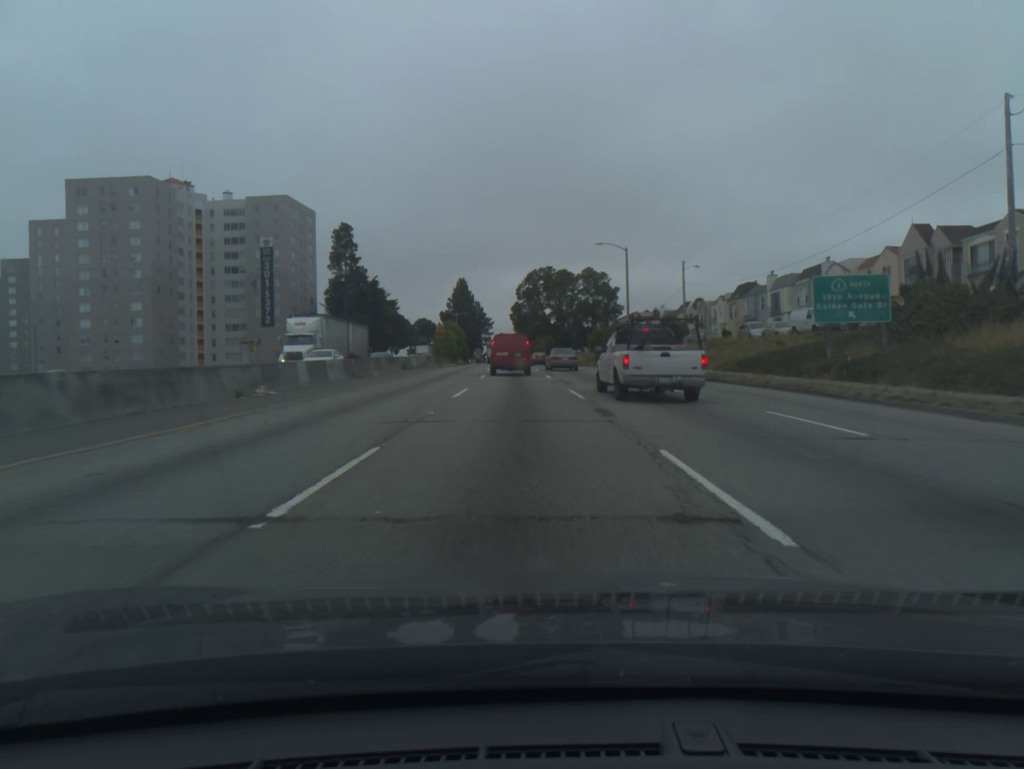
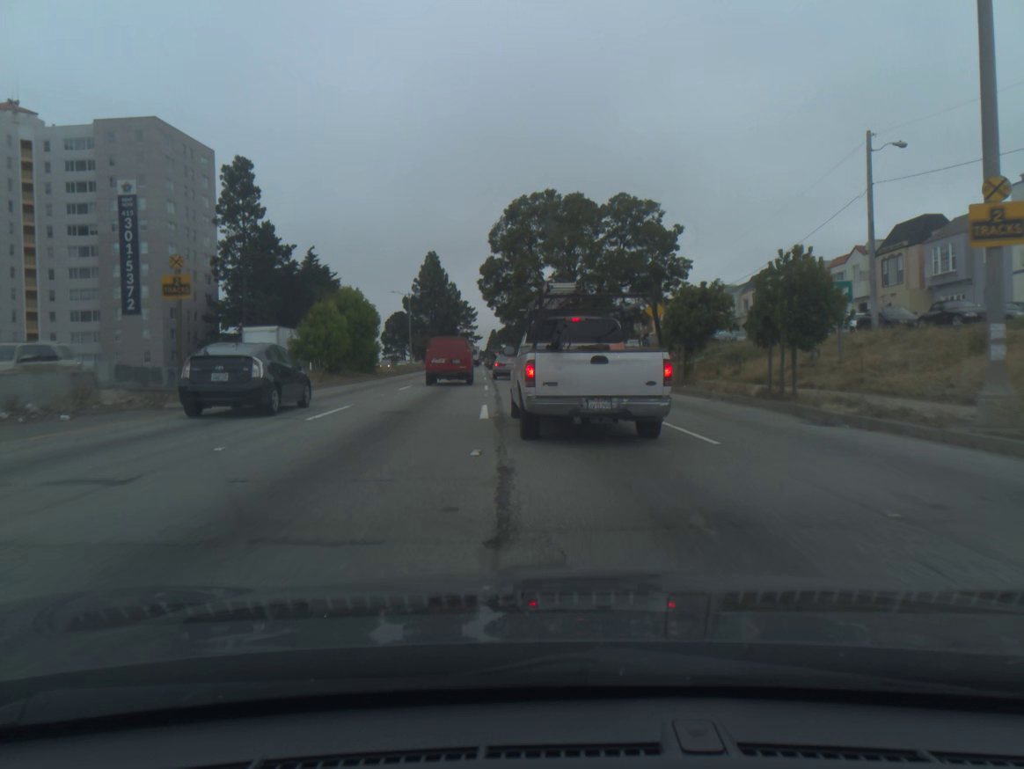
(+0.1, +49.7) m; 0°
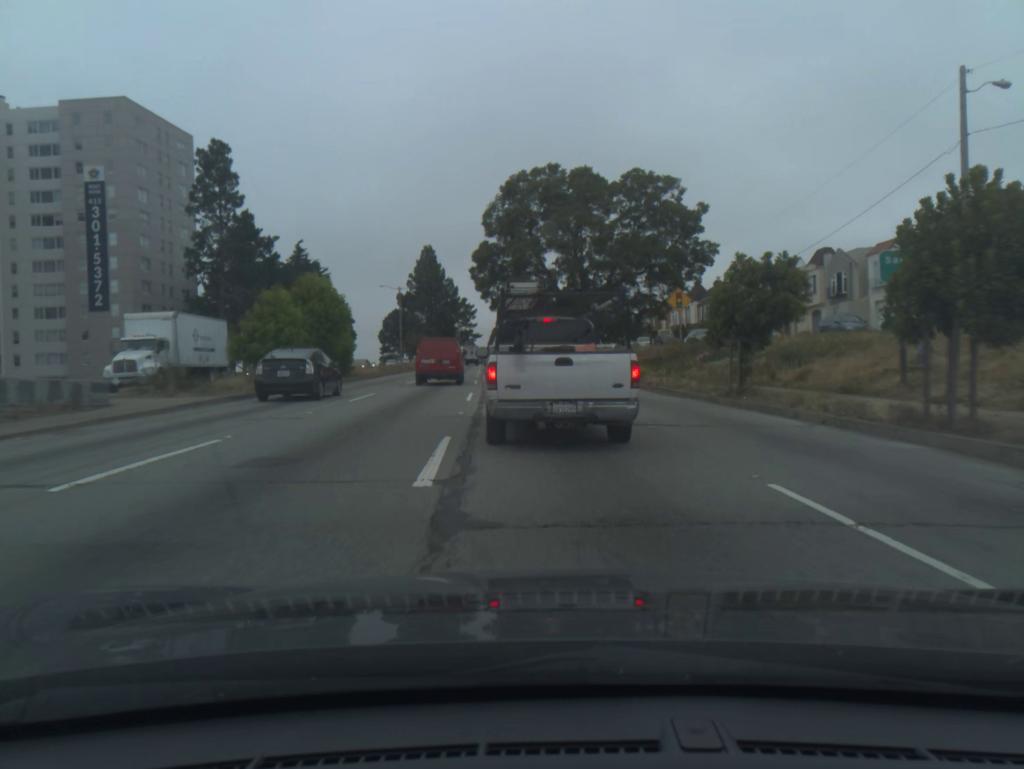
(0.0, +7.7) m; 0°
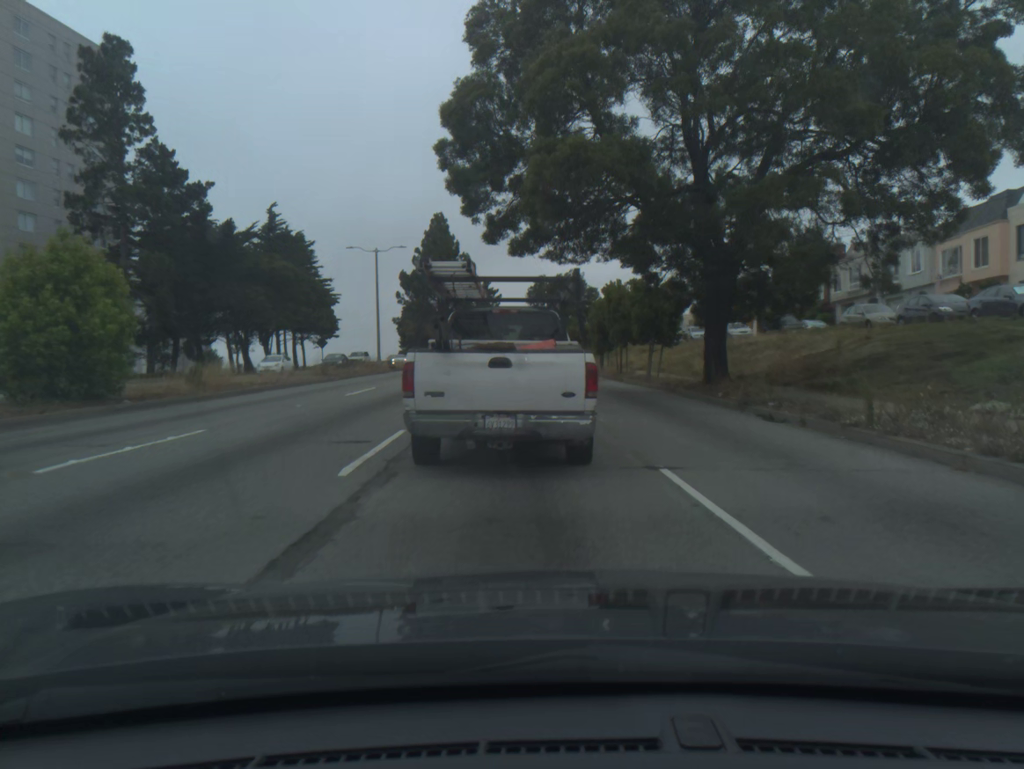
(-0.9, +29.1) m; -2°
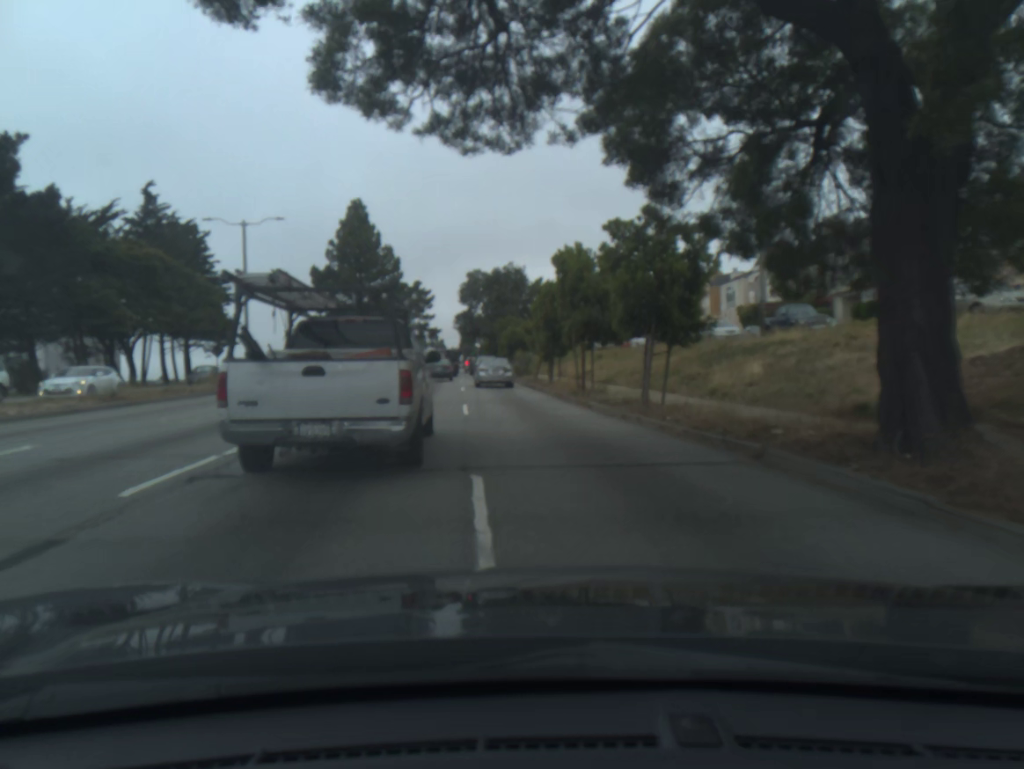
(+0.7, +15.2) m; +4°
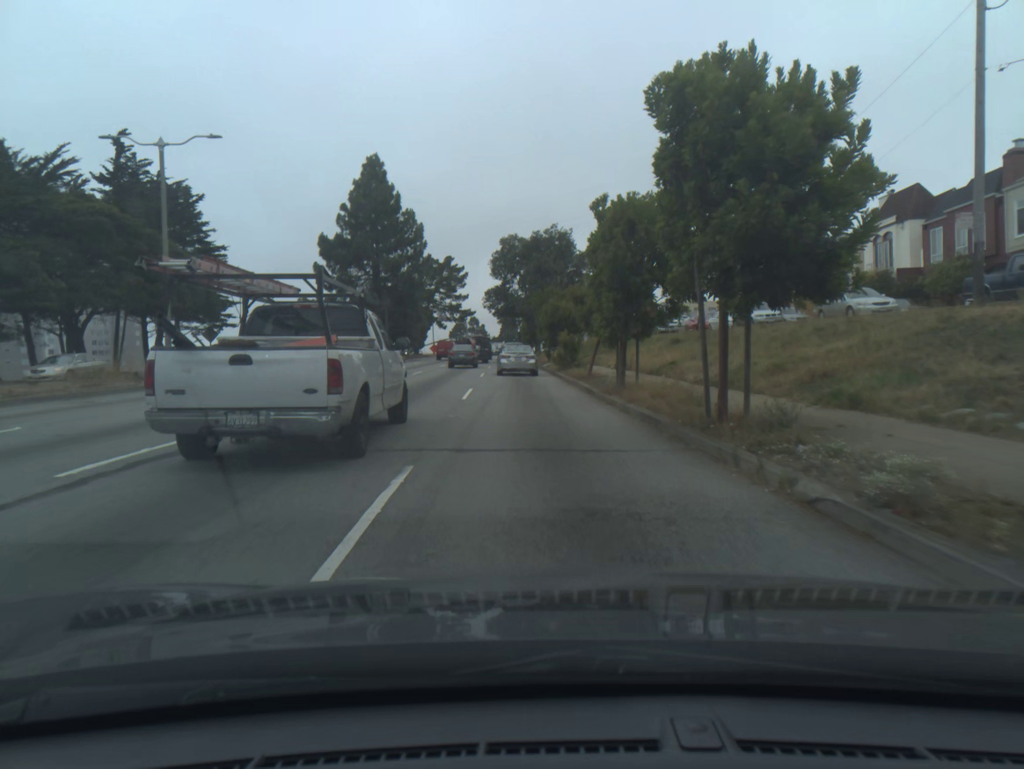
(-0.4, +14.3) m; -3°
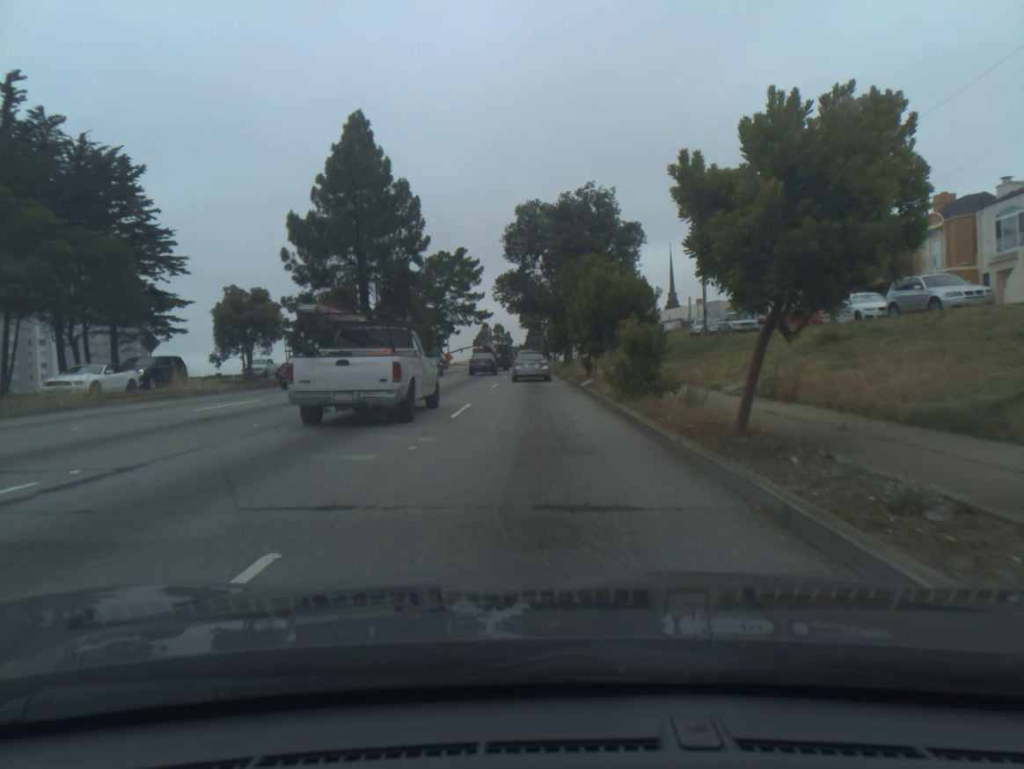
(-0.3, +18.3) m; -2°
